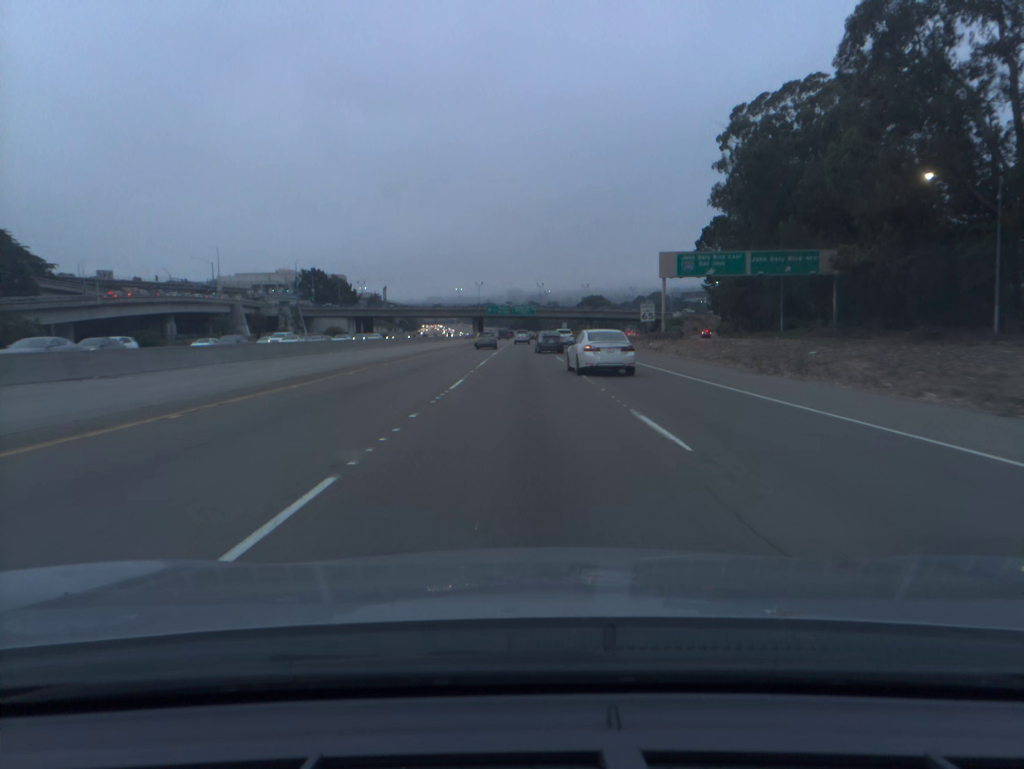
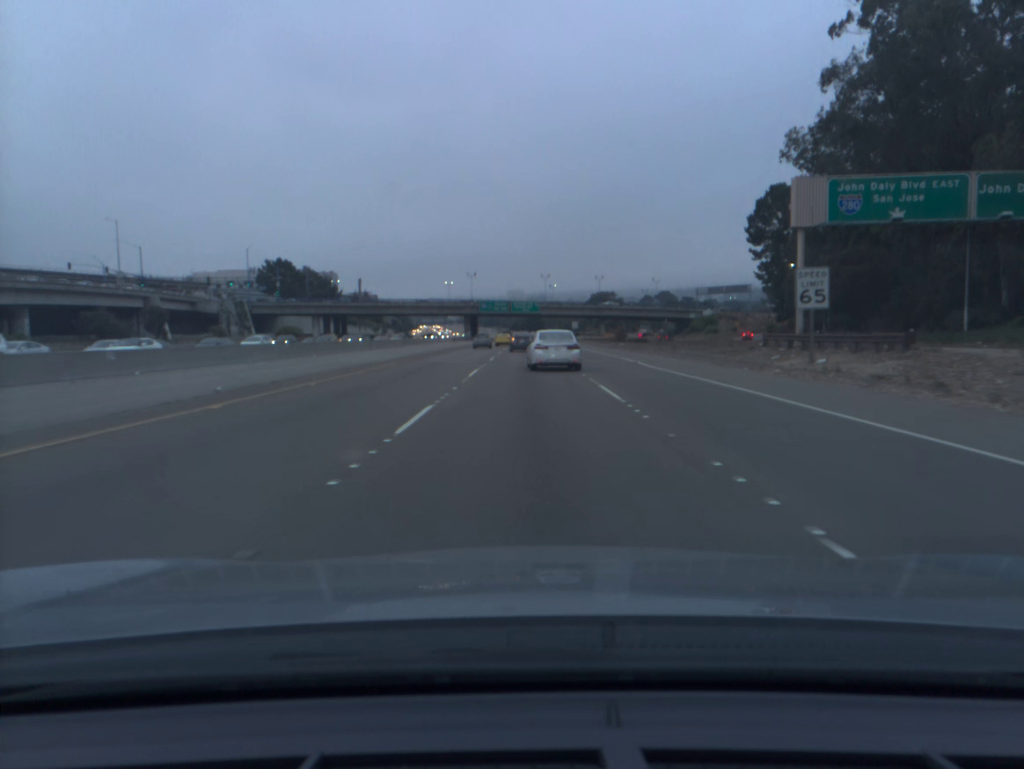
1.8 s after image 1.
(0.0, +37.8) m; 0°
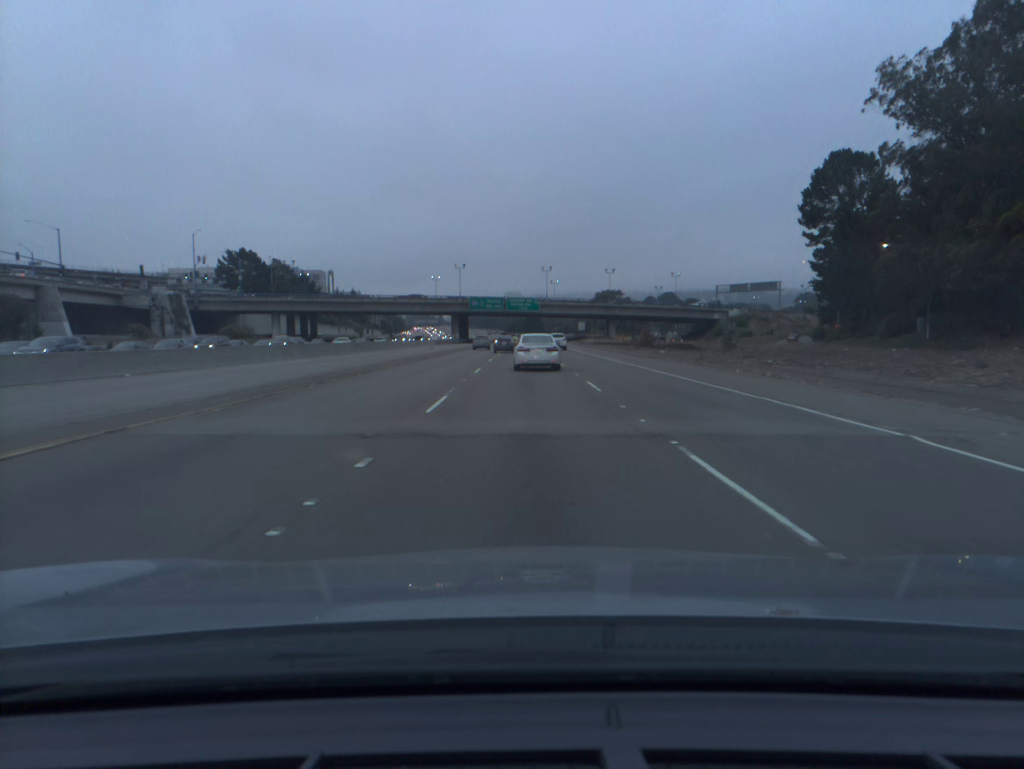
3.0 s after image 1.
(0.0, +25.6) m; 0°
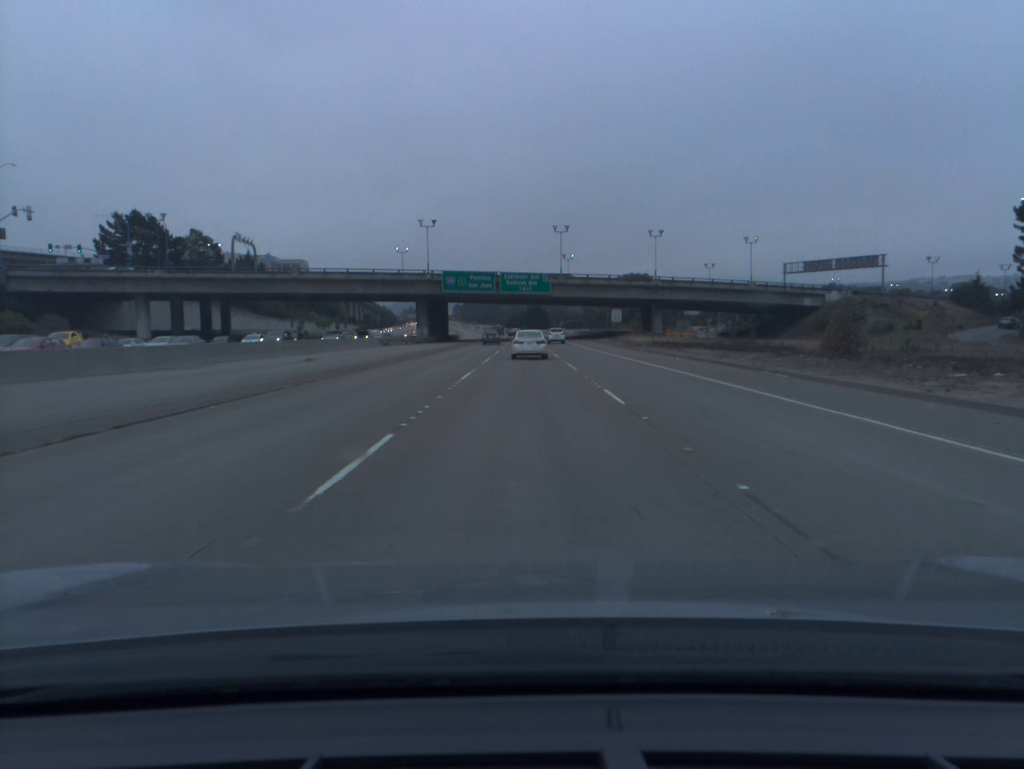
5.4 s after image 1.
(0.0, +52.8) m; 0°
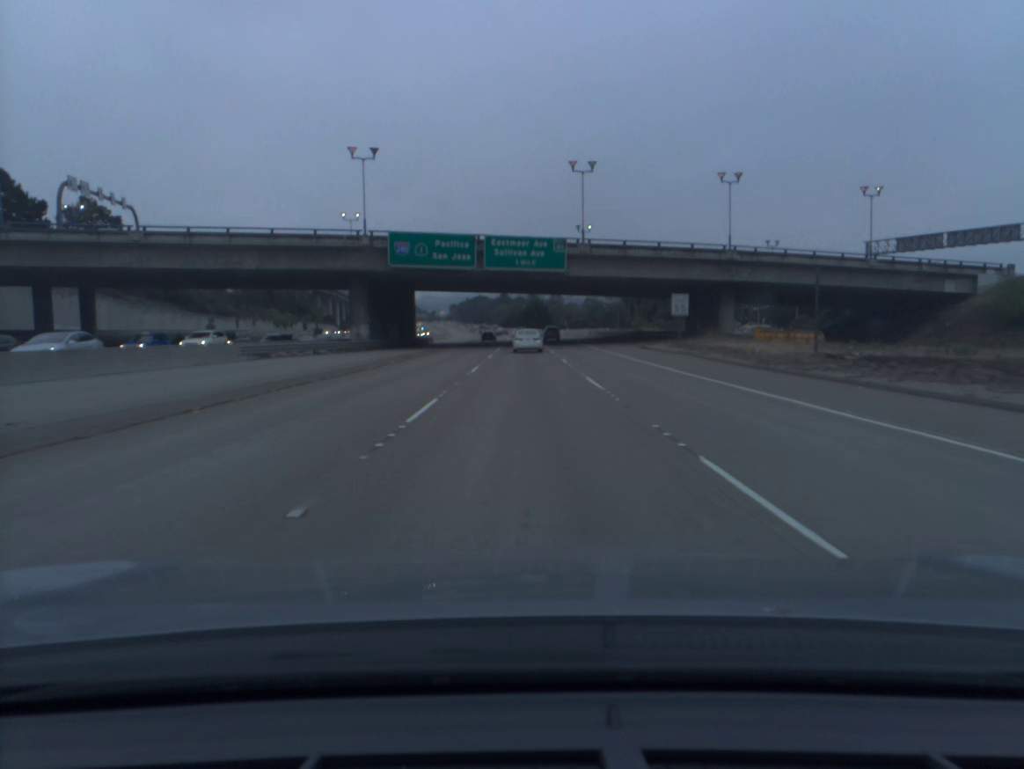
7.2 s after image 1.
(0.0, +39.3) m; 0°
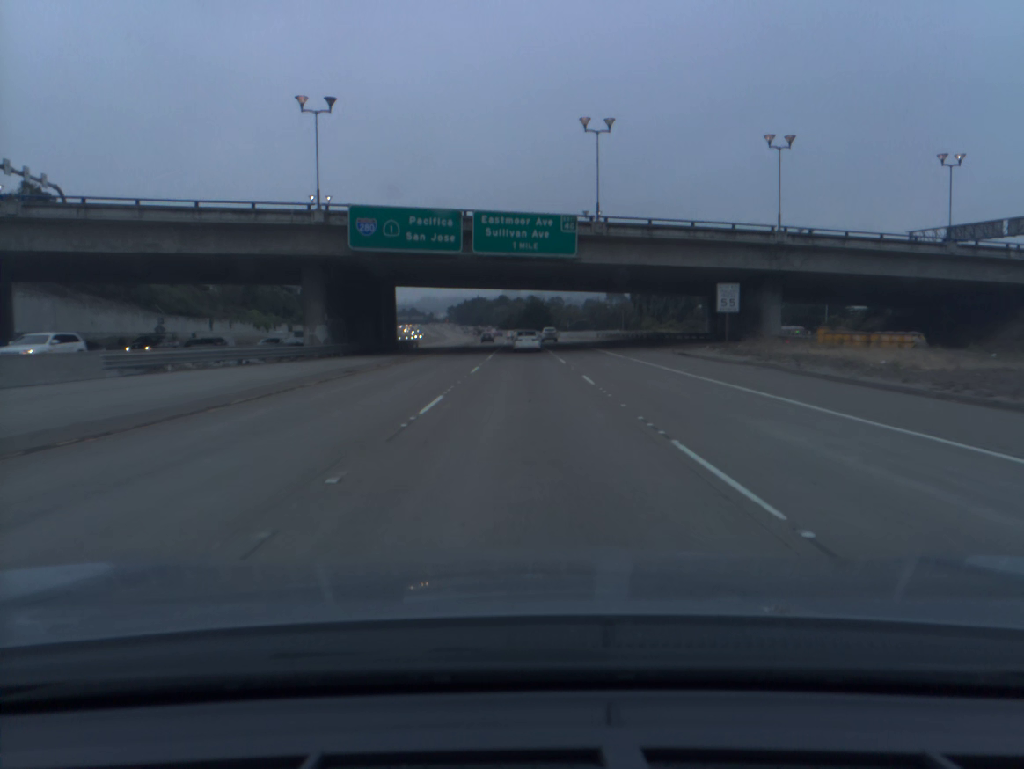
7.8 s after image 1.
(0.0, +13.2) m; 0°
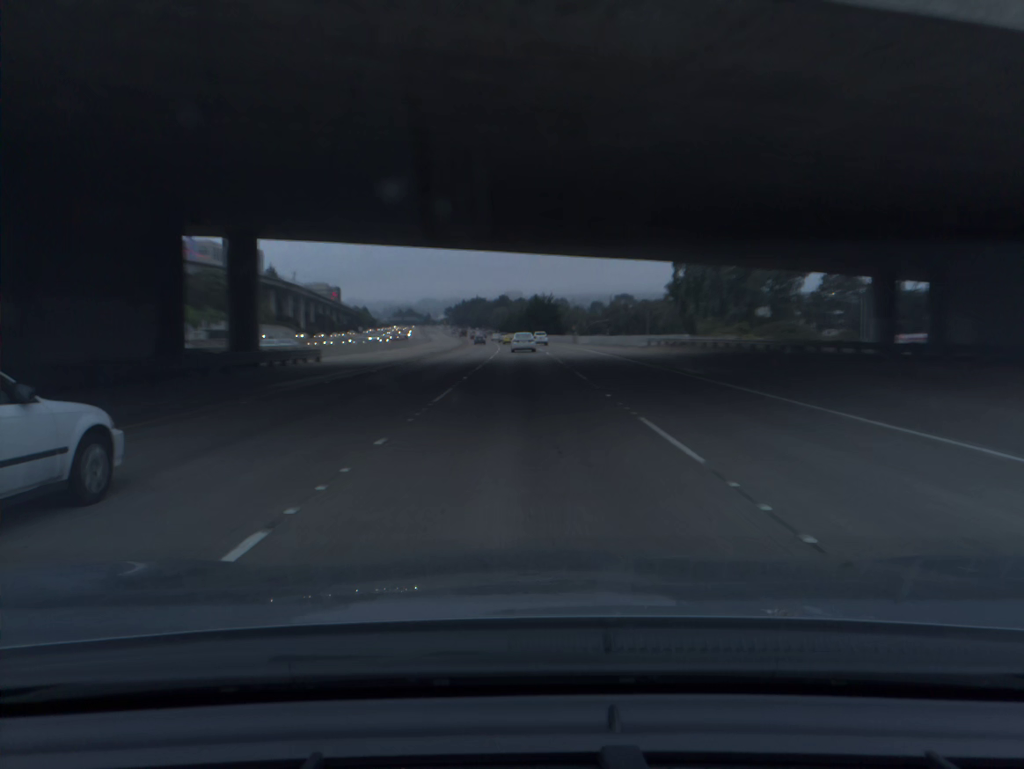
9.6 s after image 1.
(0.0, +40.8) m; 0°
